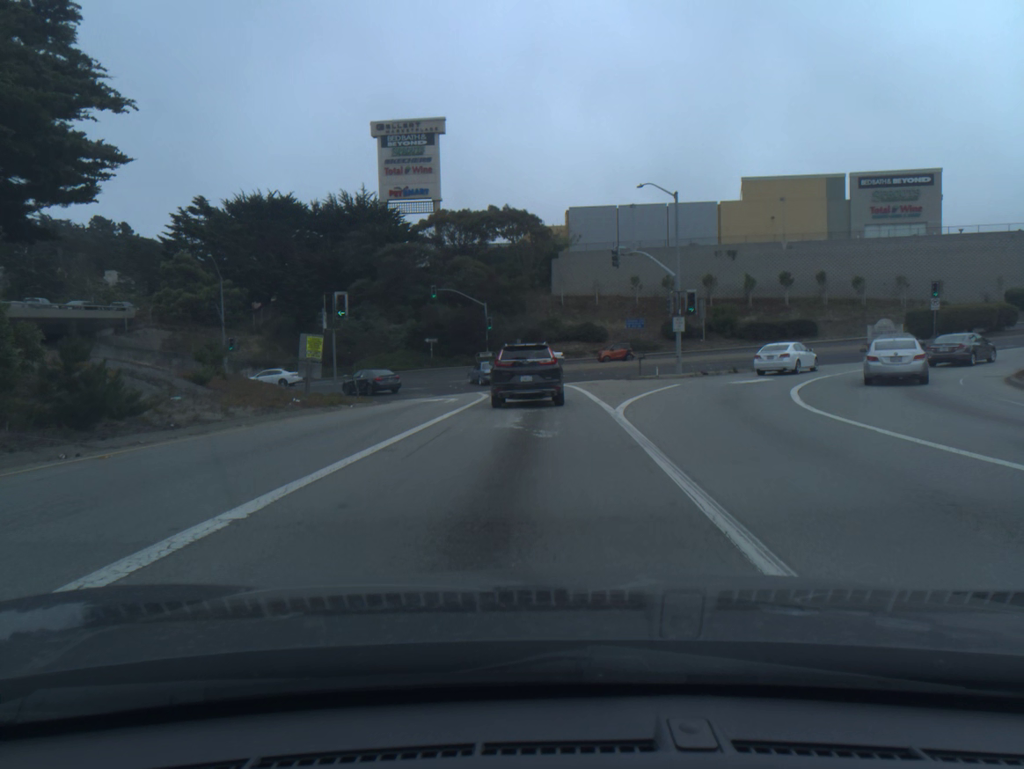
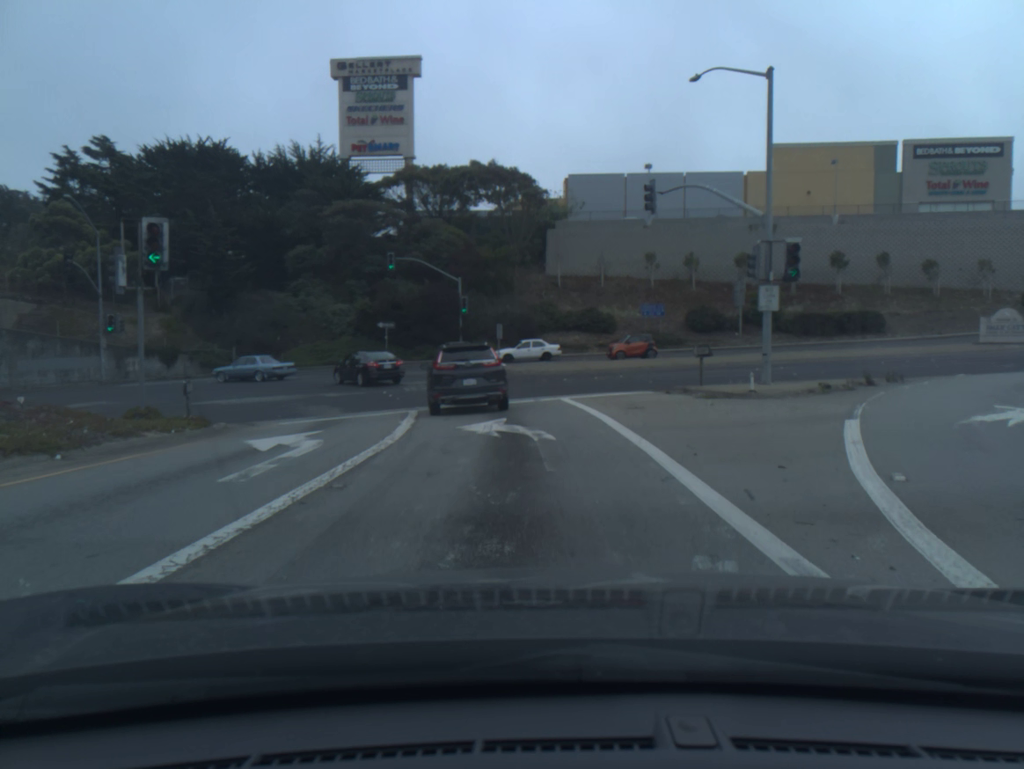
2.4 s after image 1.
(+0.1, +17.3) m; 0°
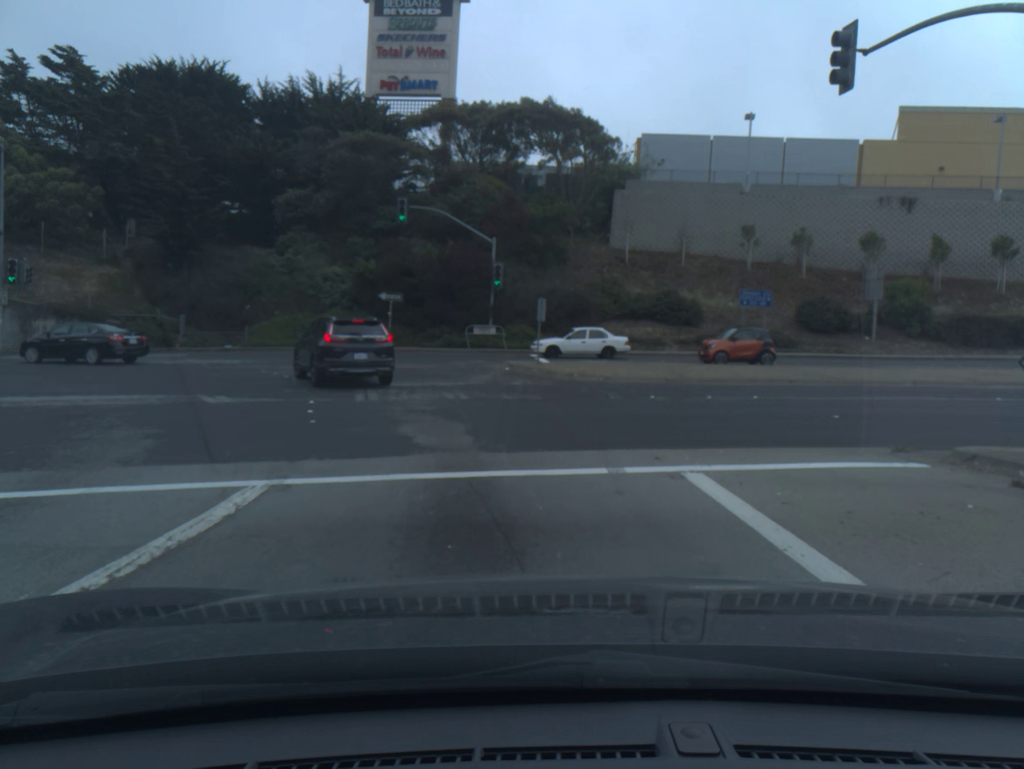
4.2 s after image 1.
(-0.4, +14.0) m; -4°
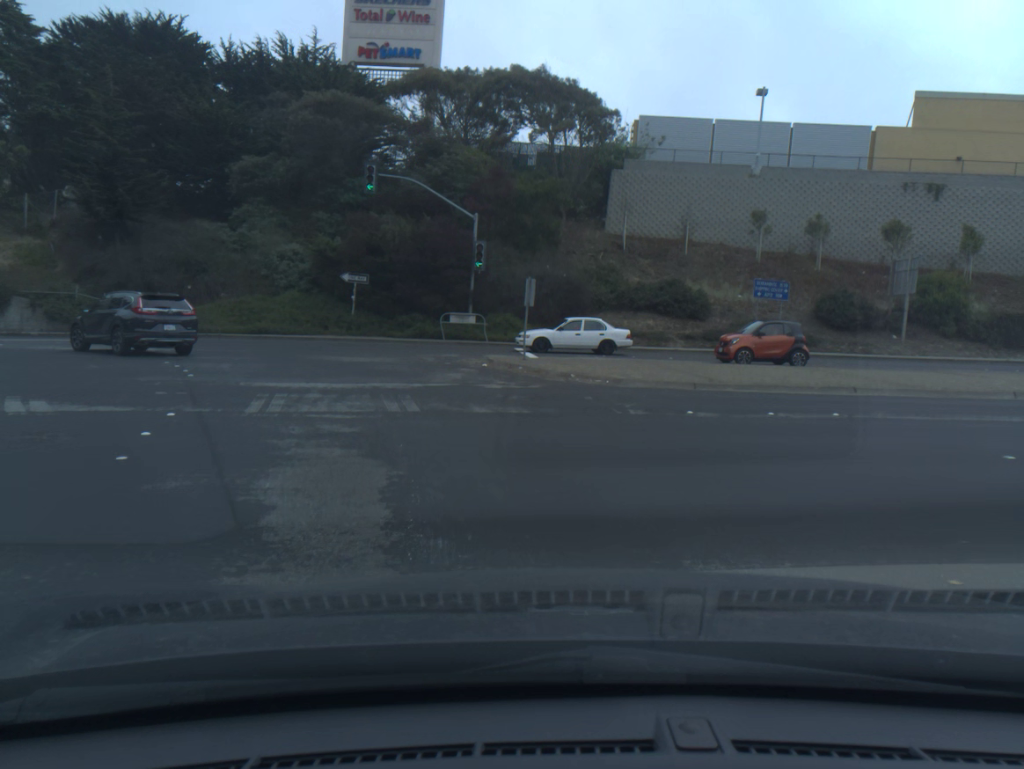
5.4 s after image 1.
(+0.1, +5.8) m; +4°
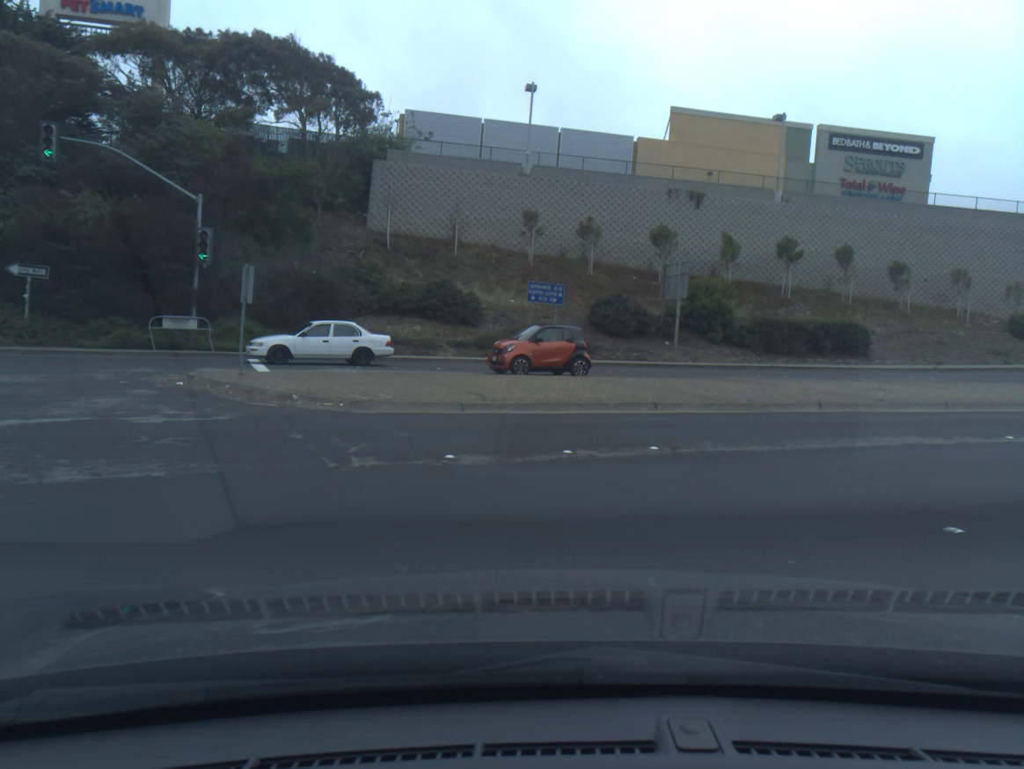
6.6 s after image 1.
(+0.8, +4.5) m; +22°
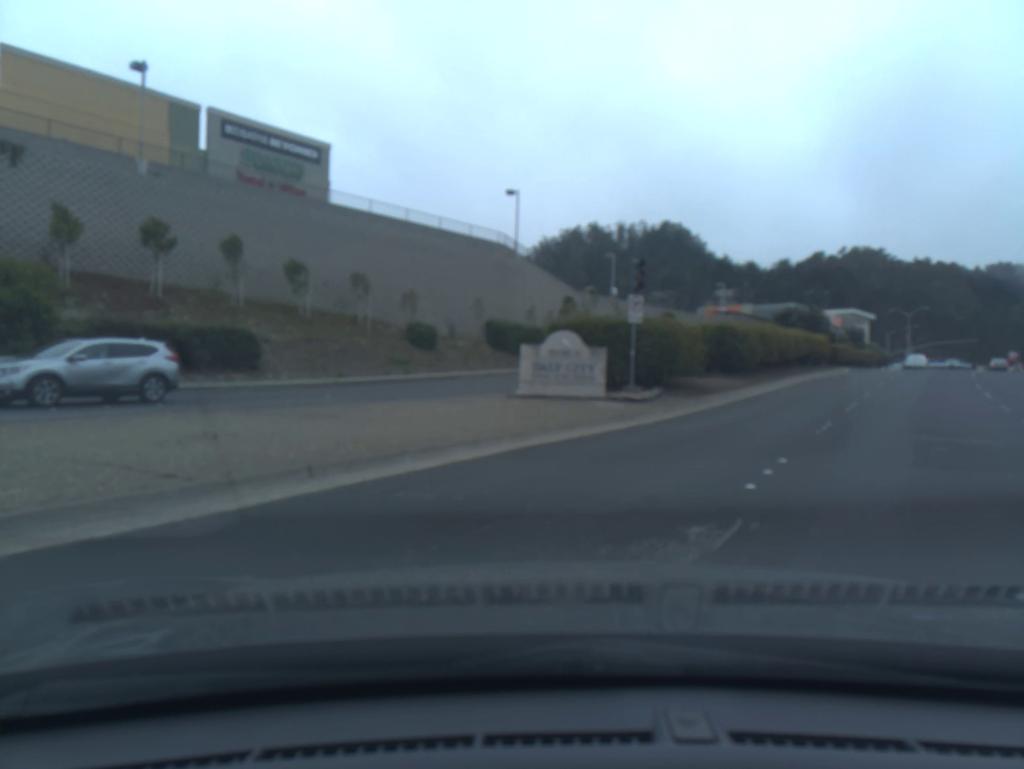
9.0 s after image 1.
(+3.7, +9.6) m; +35°
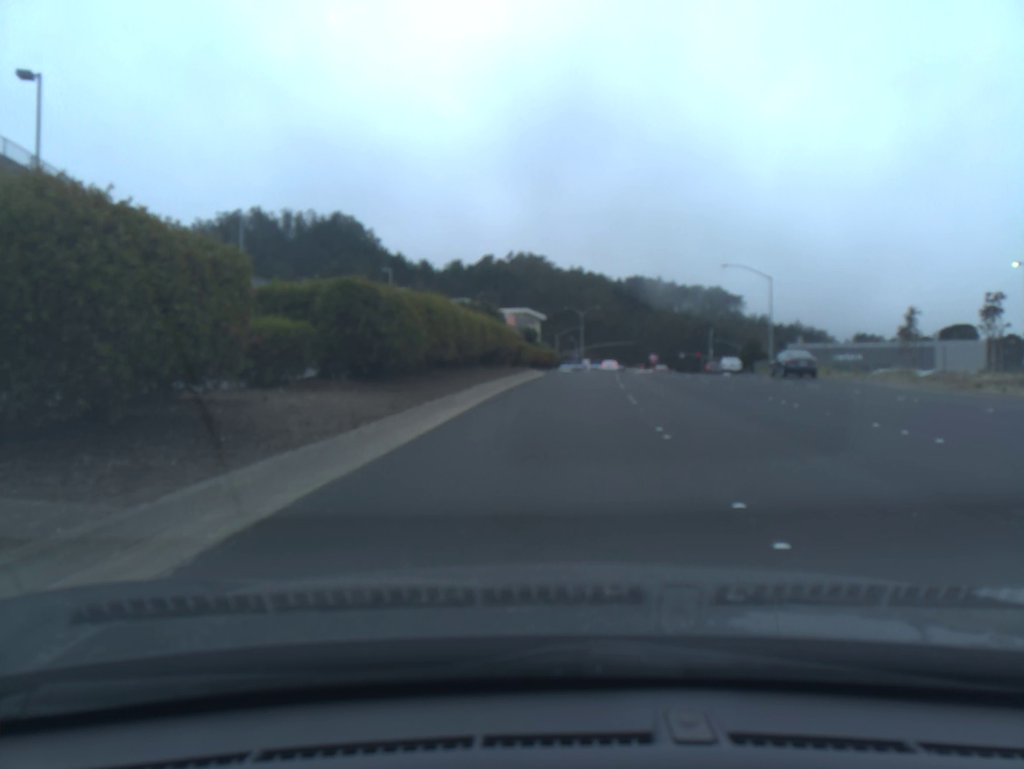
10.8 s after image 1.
(+4.3, +18.0) m; +21°
